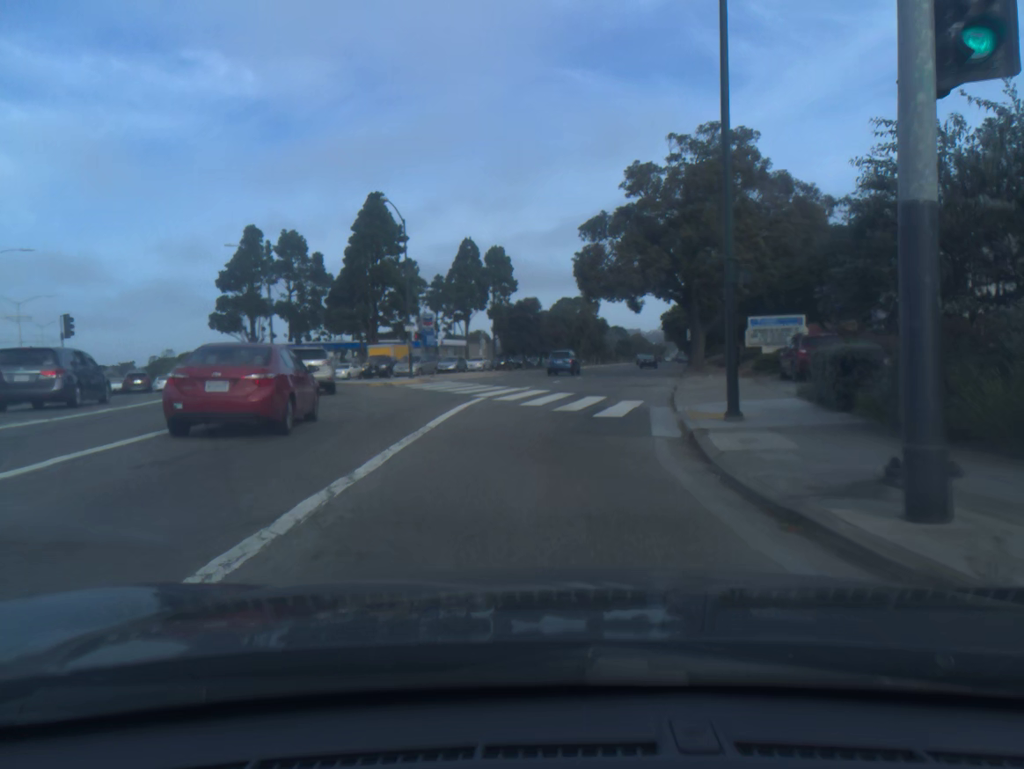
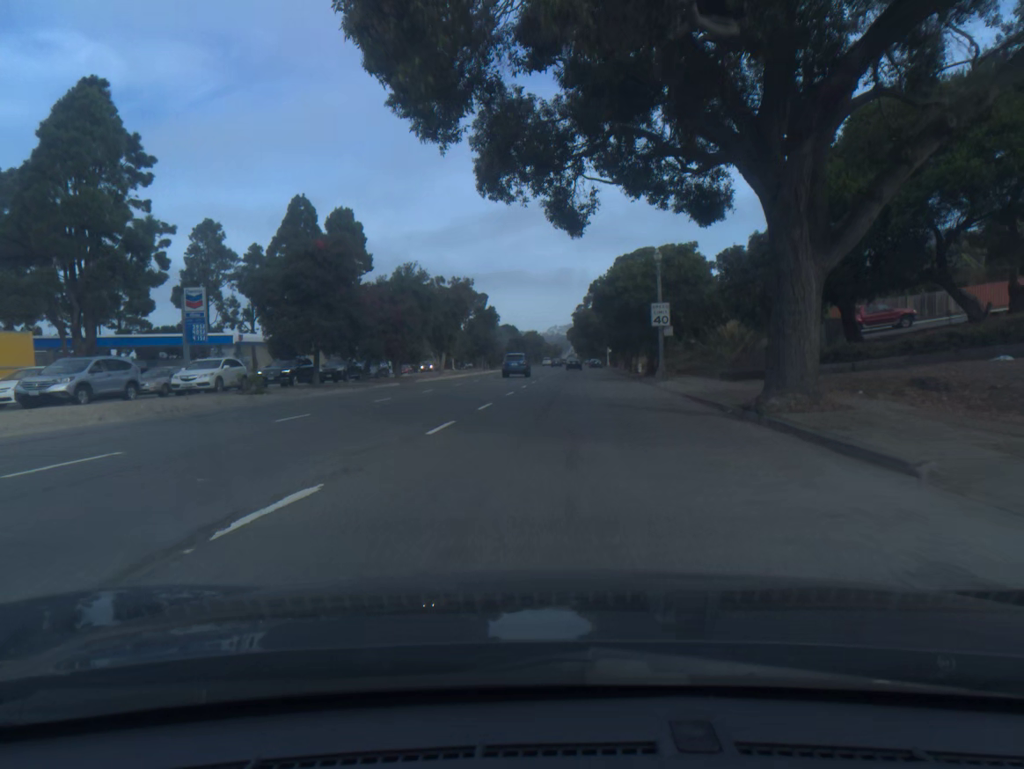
(+3.1, +39.5) m; +8°
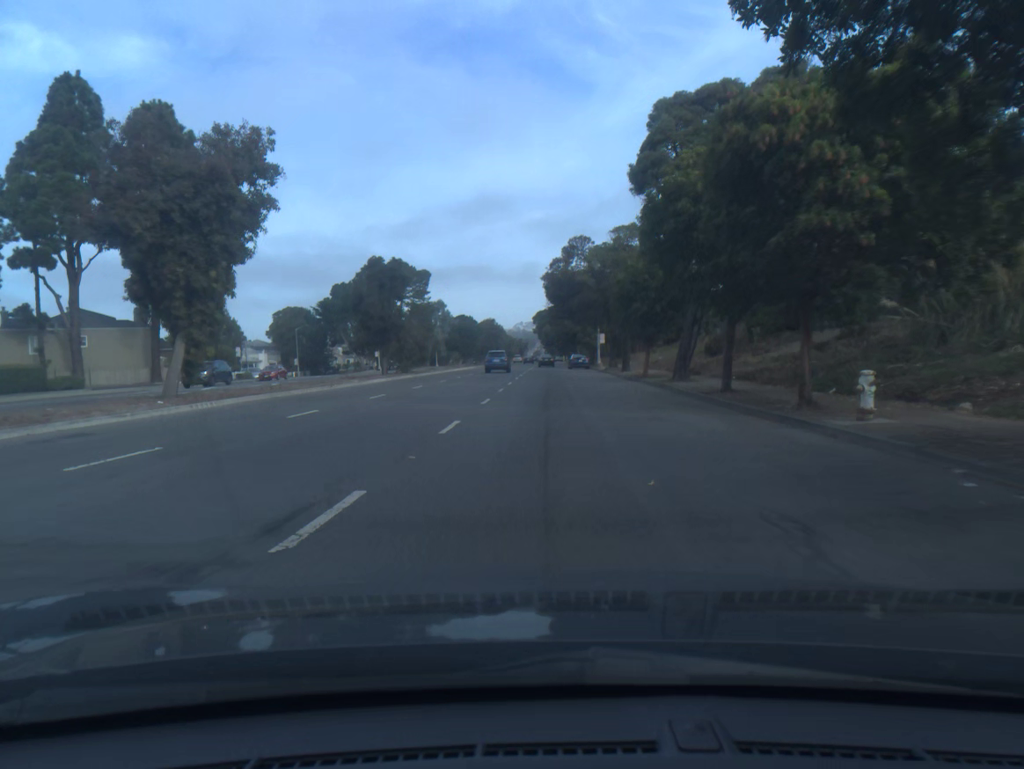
(+1.3, +43.6) m; +2°
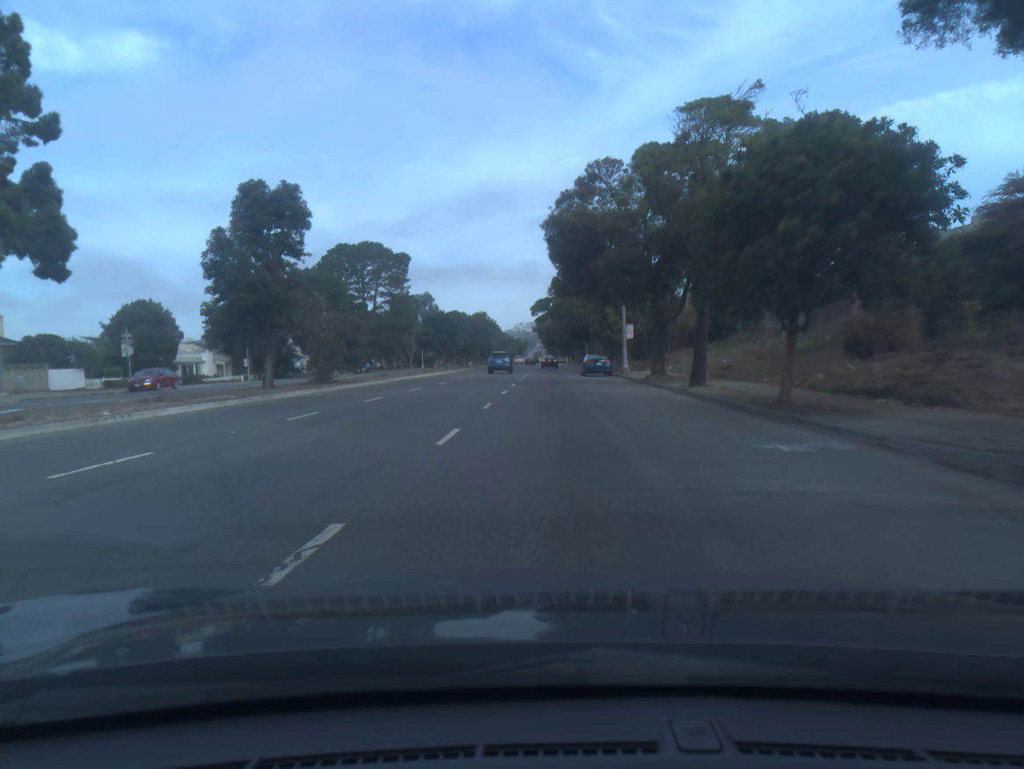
(0.0, +22.8) m; 0°
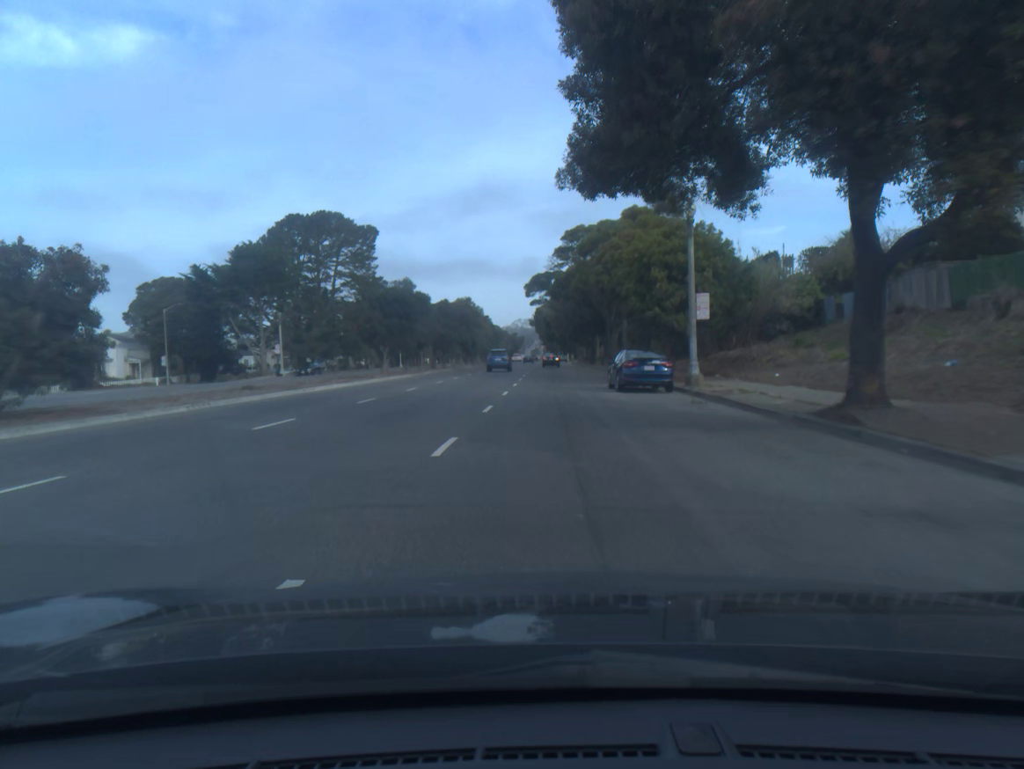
(0.0, +23.5) m; 0°
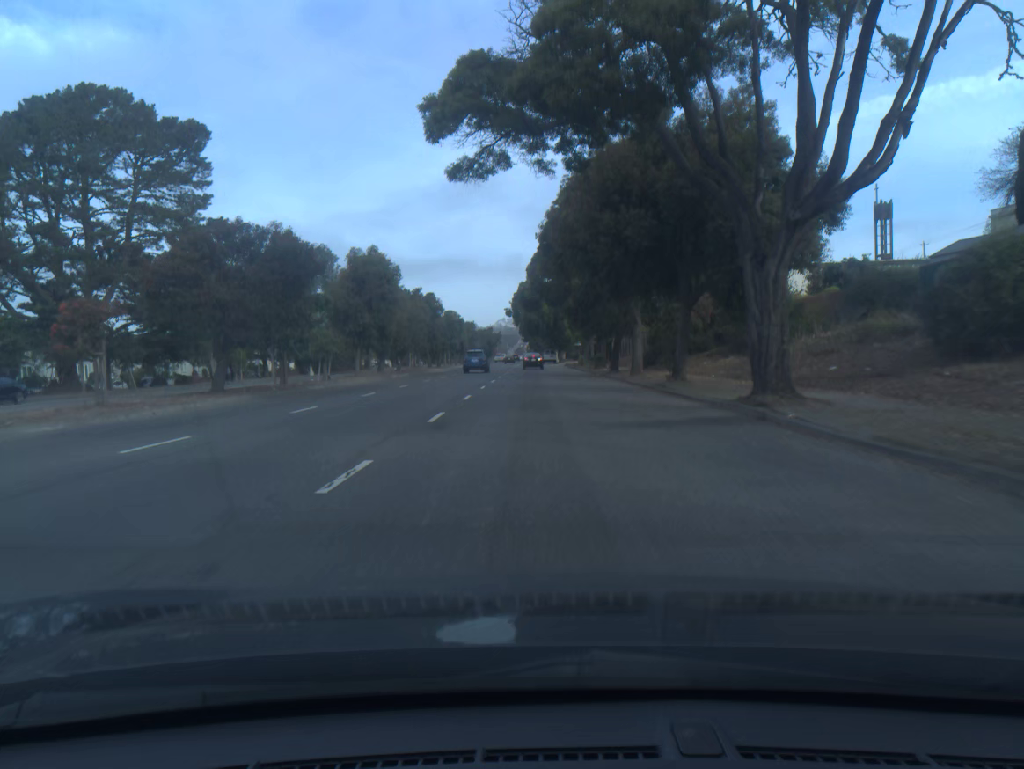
(+0.8, +47.0) m; +1°
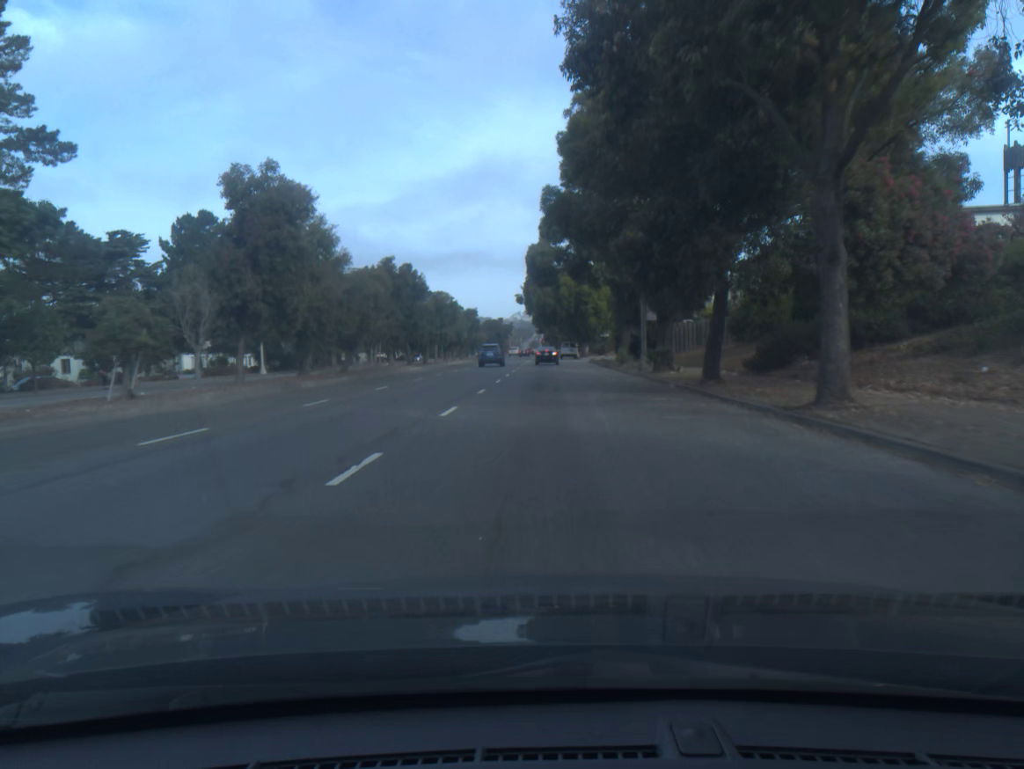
(-0.2, +22.3) m; -1°
